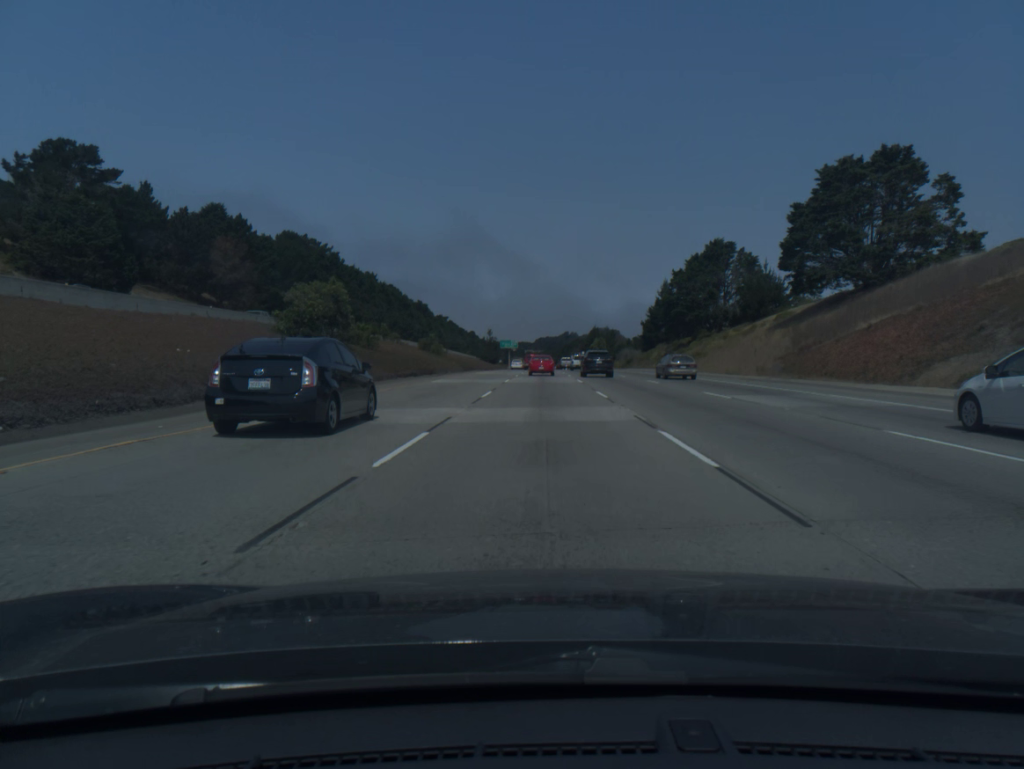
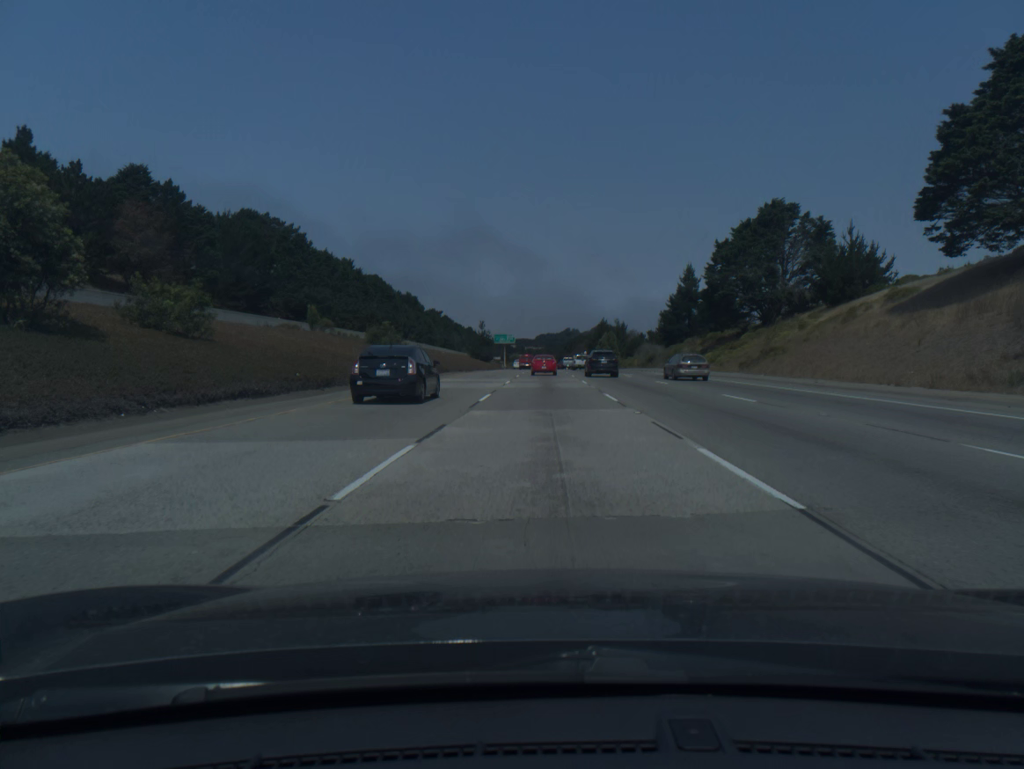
(0.0, +31.5) m; 0°
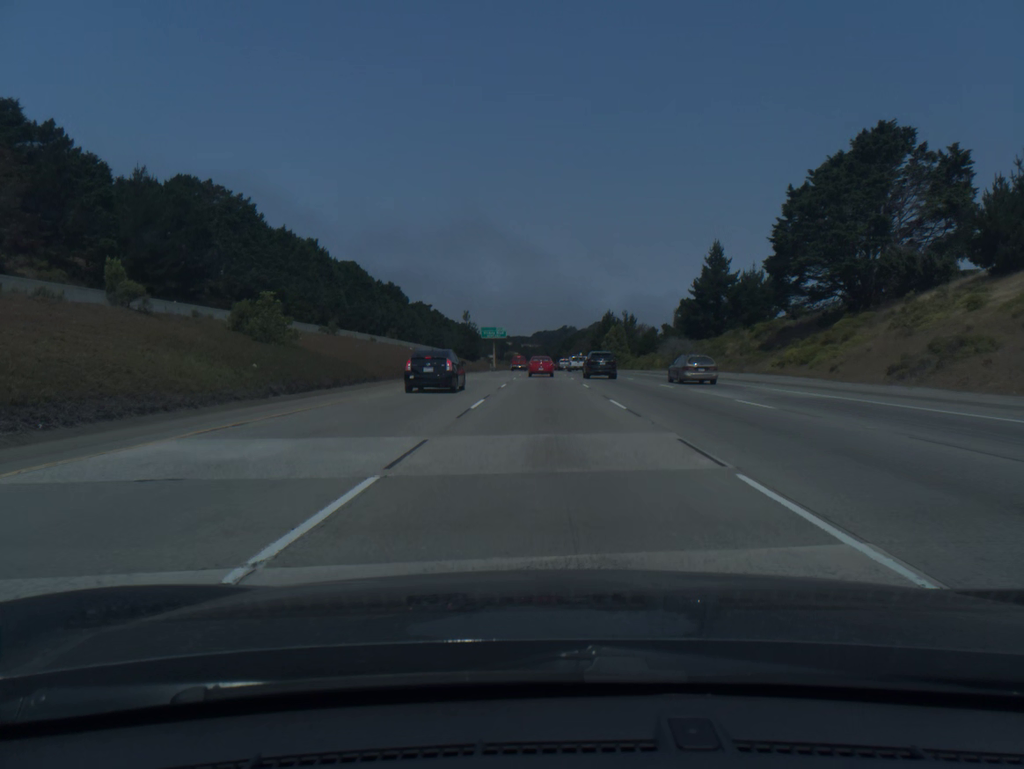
(0.0, +31.4) m; 0°
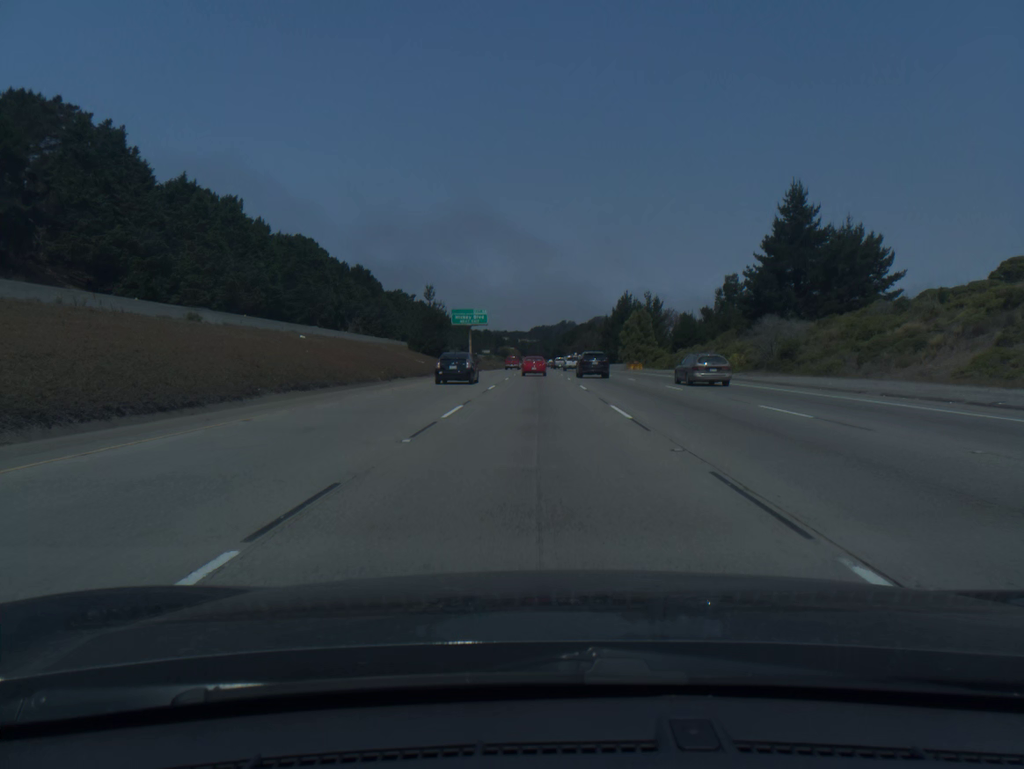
(+0.2, +47.2) m; 0°
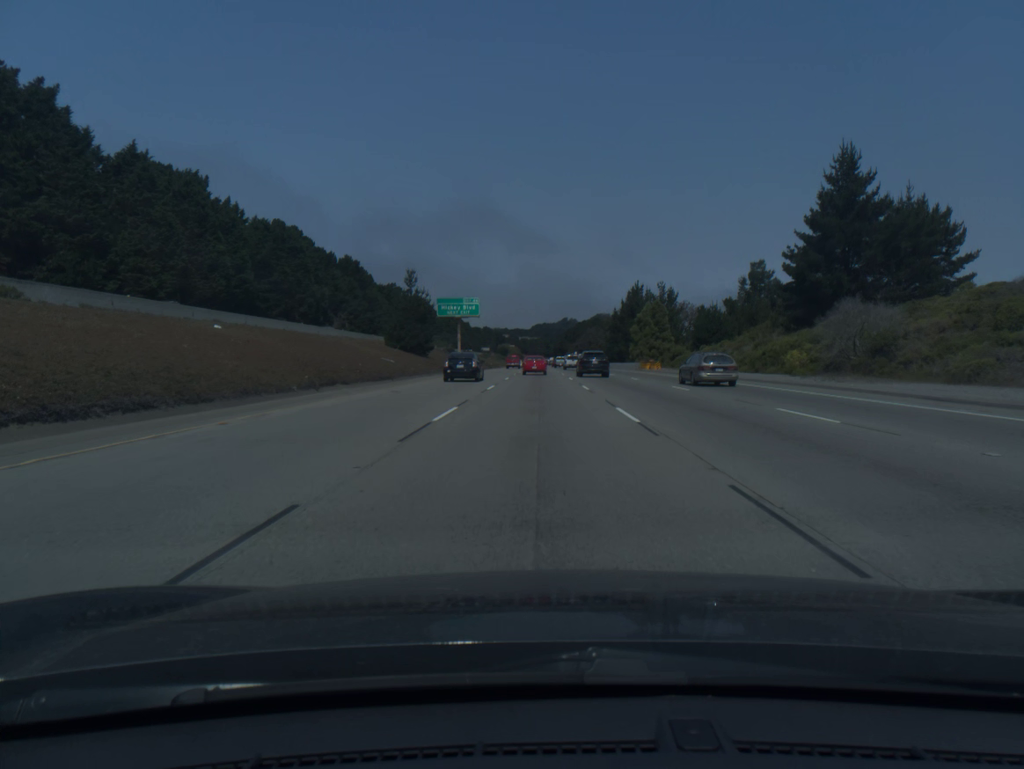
(0.0, +15.8) m; 0°
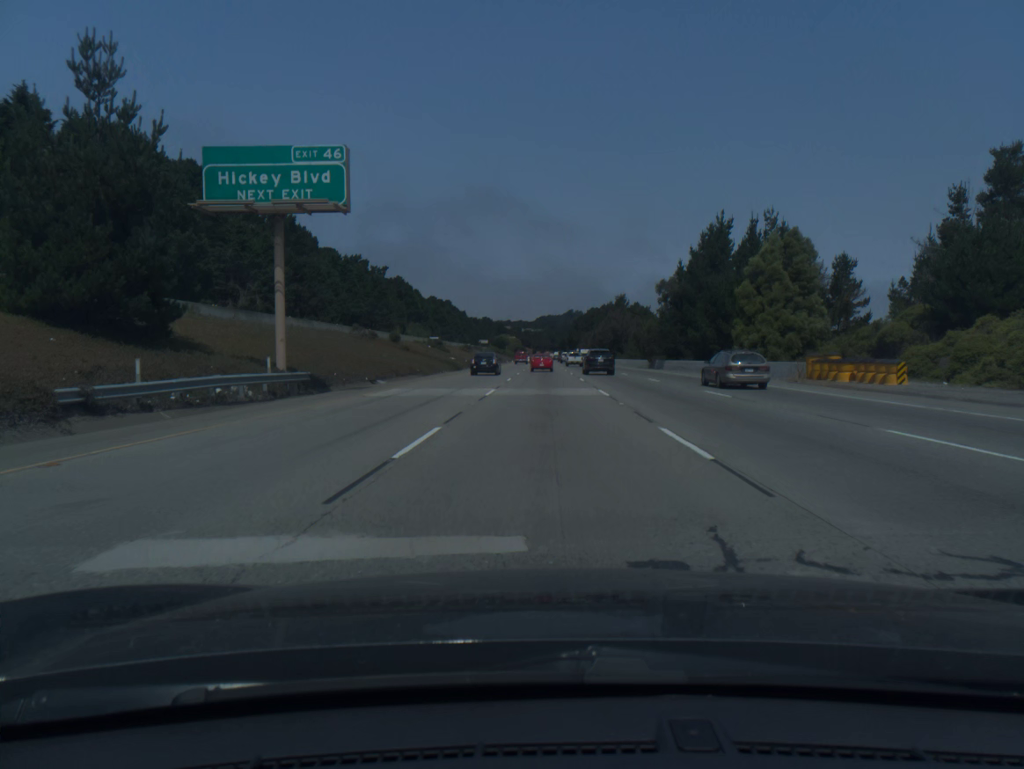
(-0.2, +63.6) m; 0°
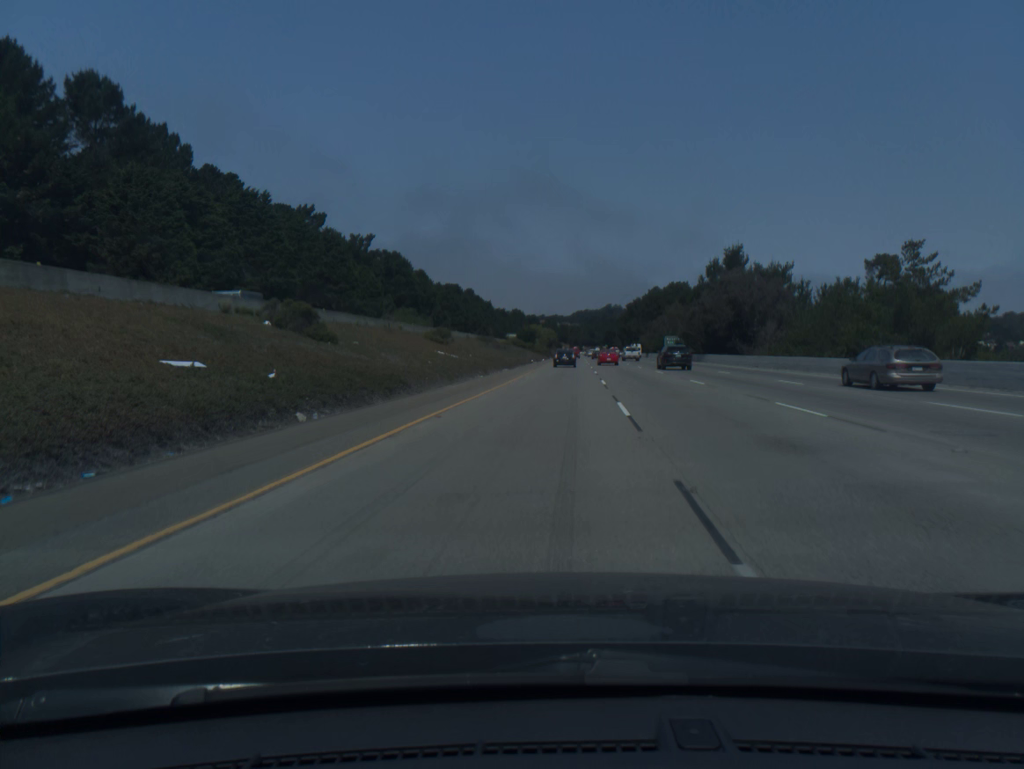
(-2.2, +81.7) m; -3°
